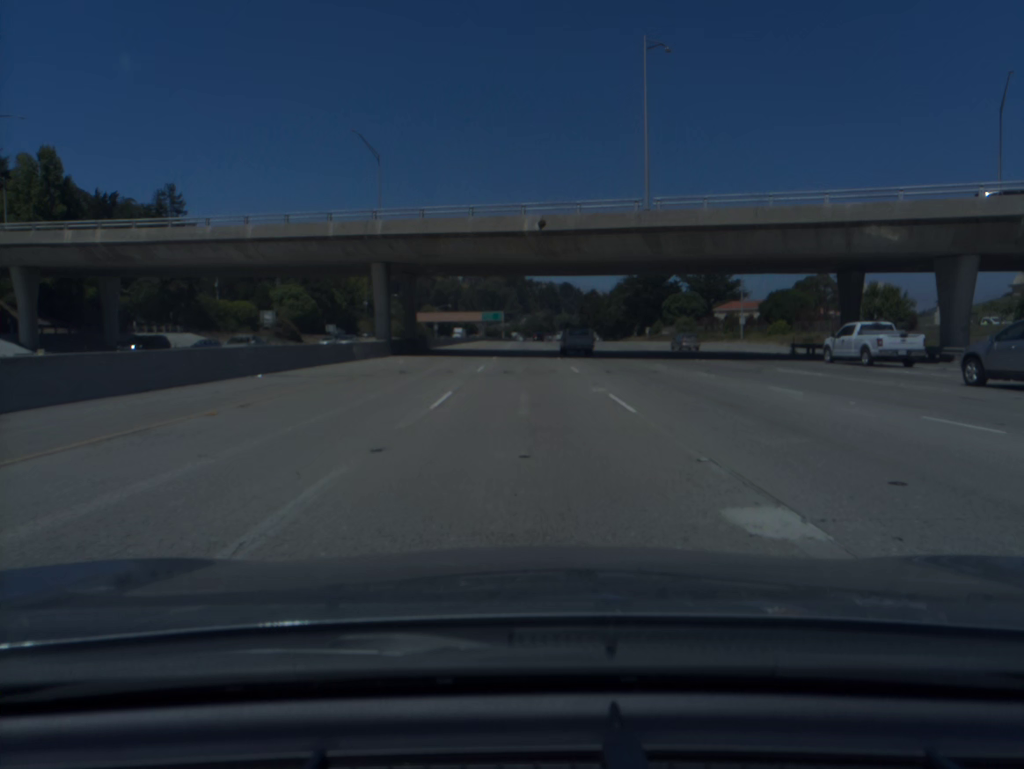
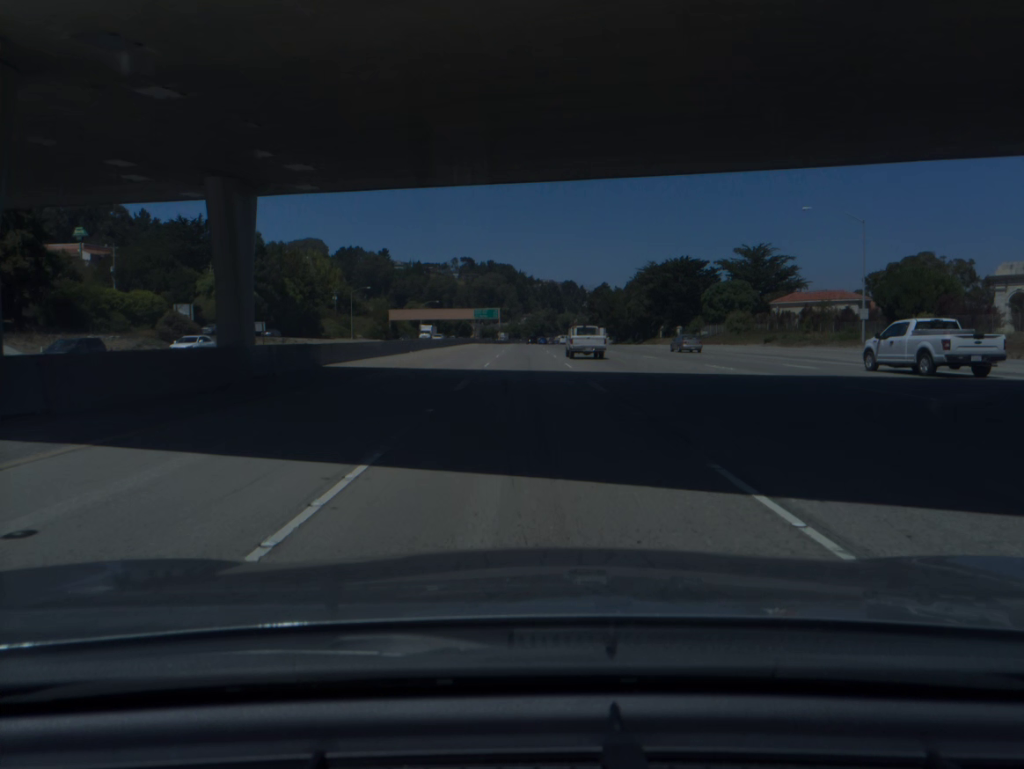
(0.0, +38.0) m; 0°
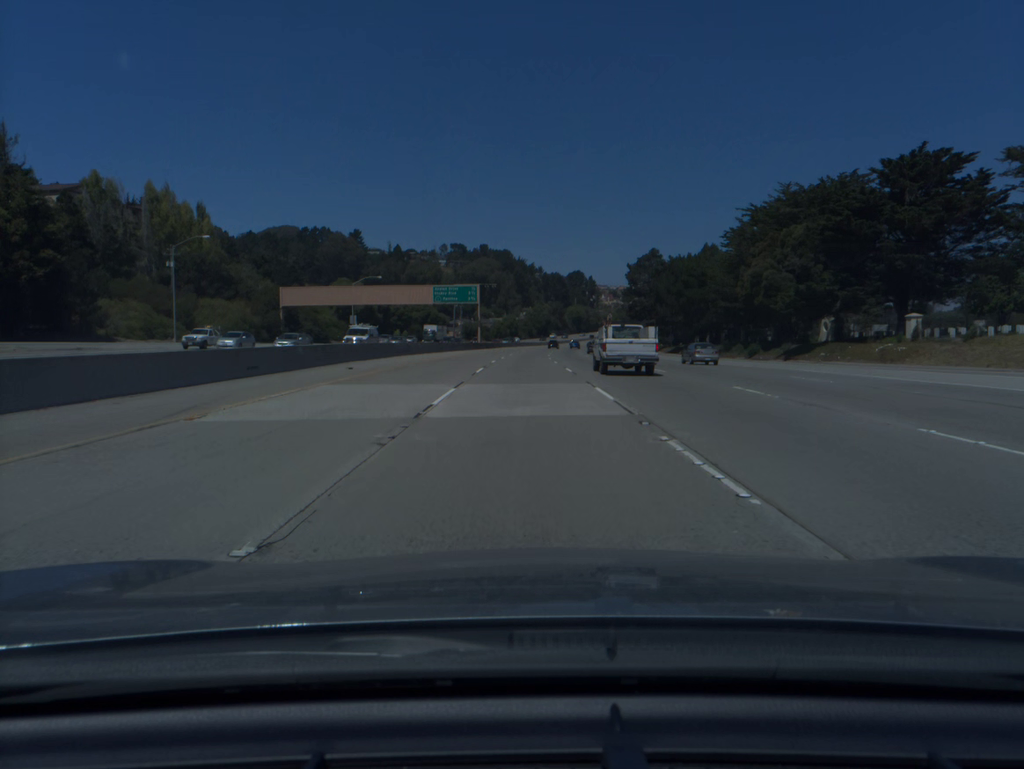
(0.0, +95.1) m; 0°
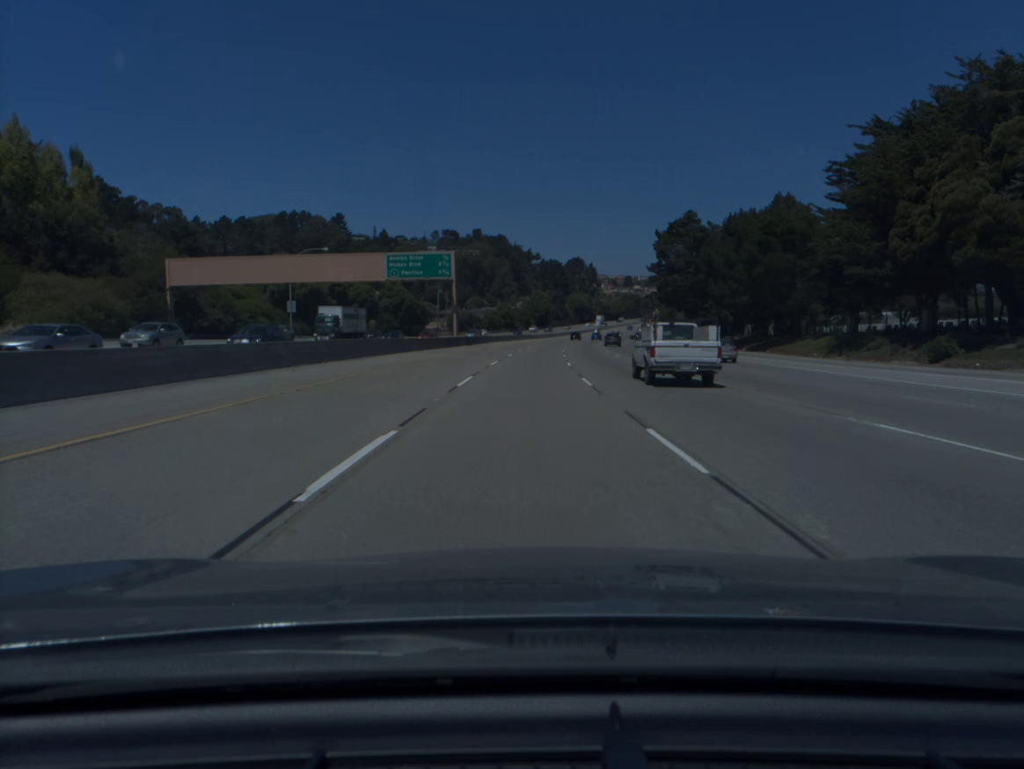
(0.0, +37.9) m; 0°
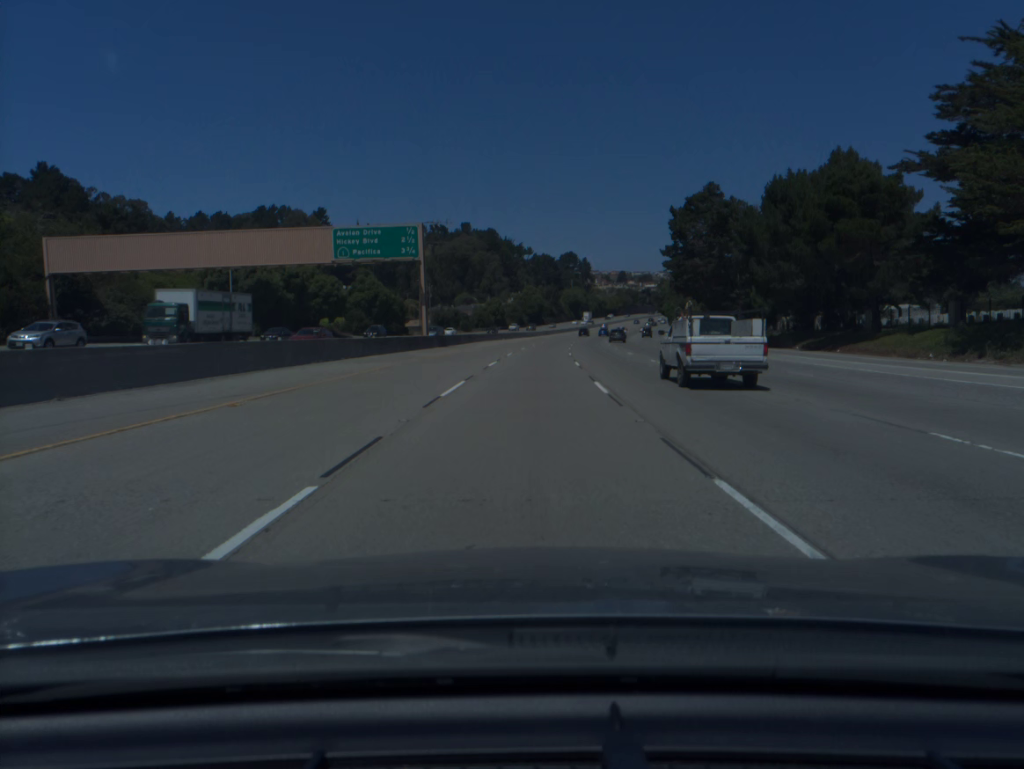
(+0.1, +19.0) m; +1°
